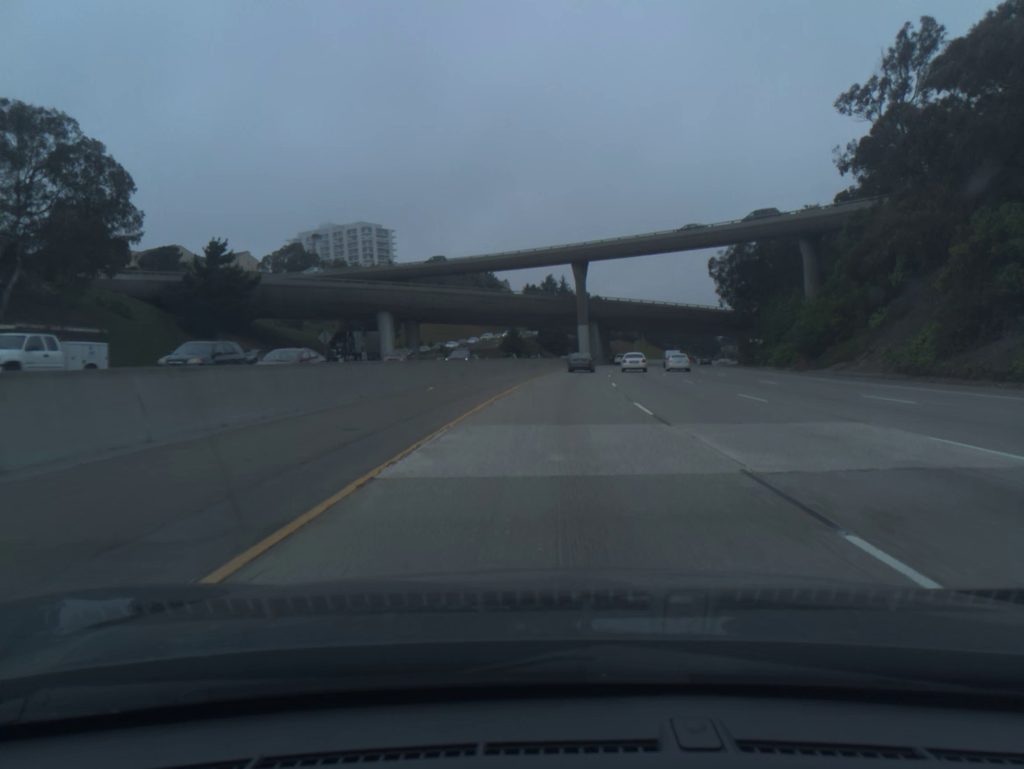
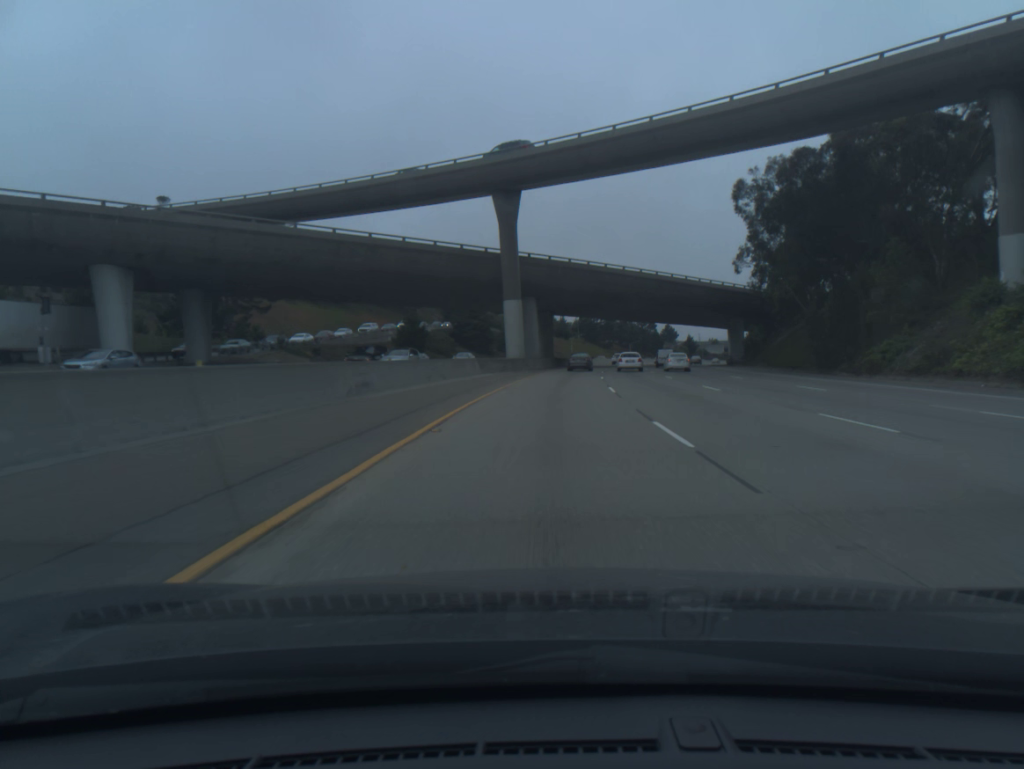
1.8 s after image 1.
(+2.3, +50.1) m; +5°
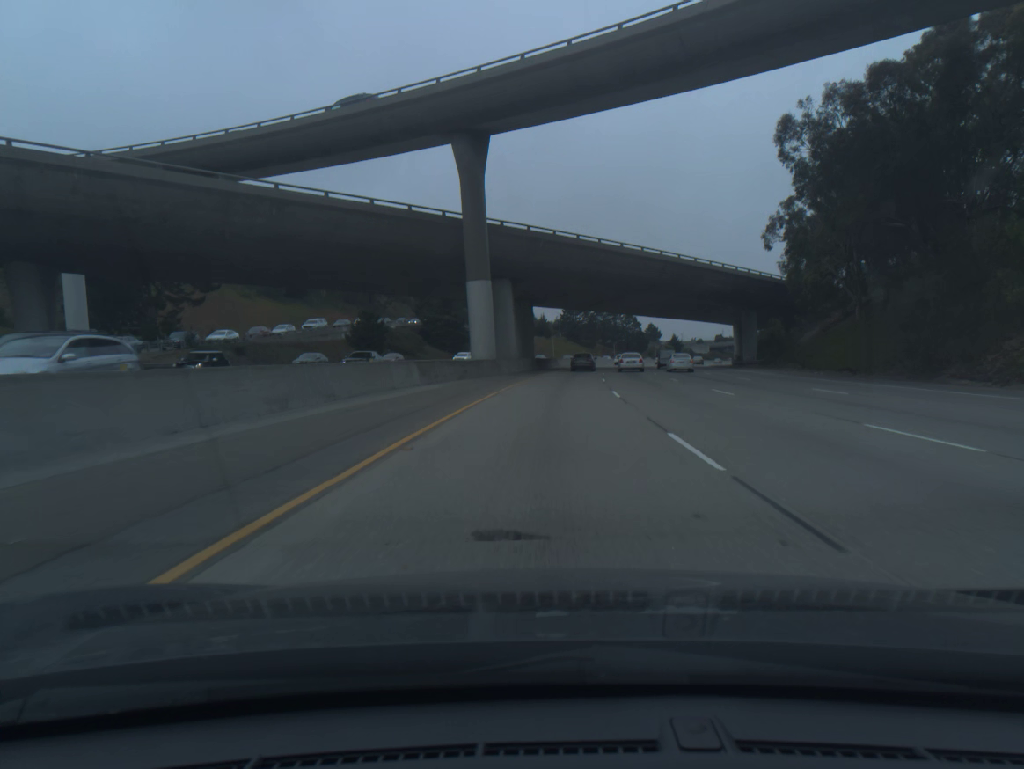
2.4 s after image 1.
(+0.2, +16.8) m; +1°
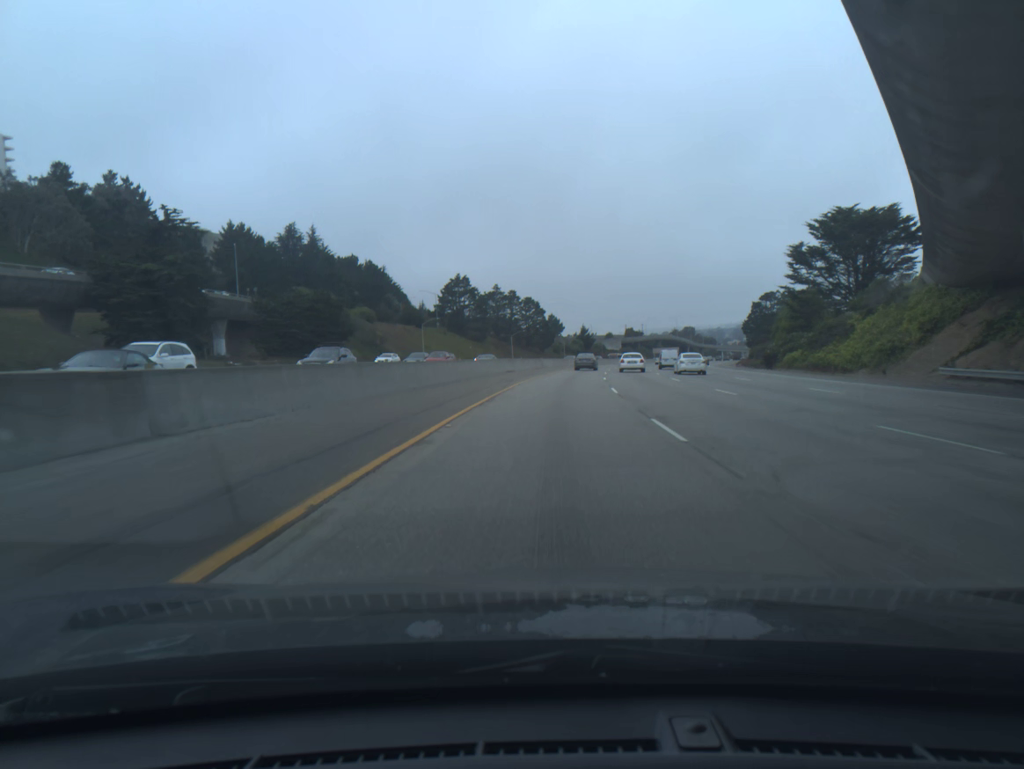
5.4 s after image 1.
(+5.6, +85.0) m; +8°
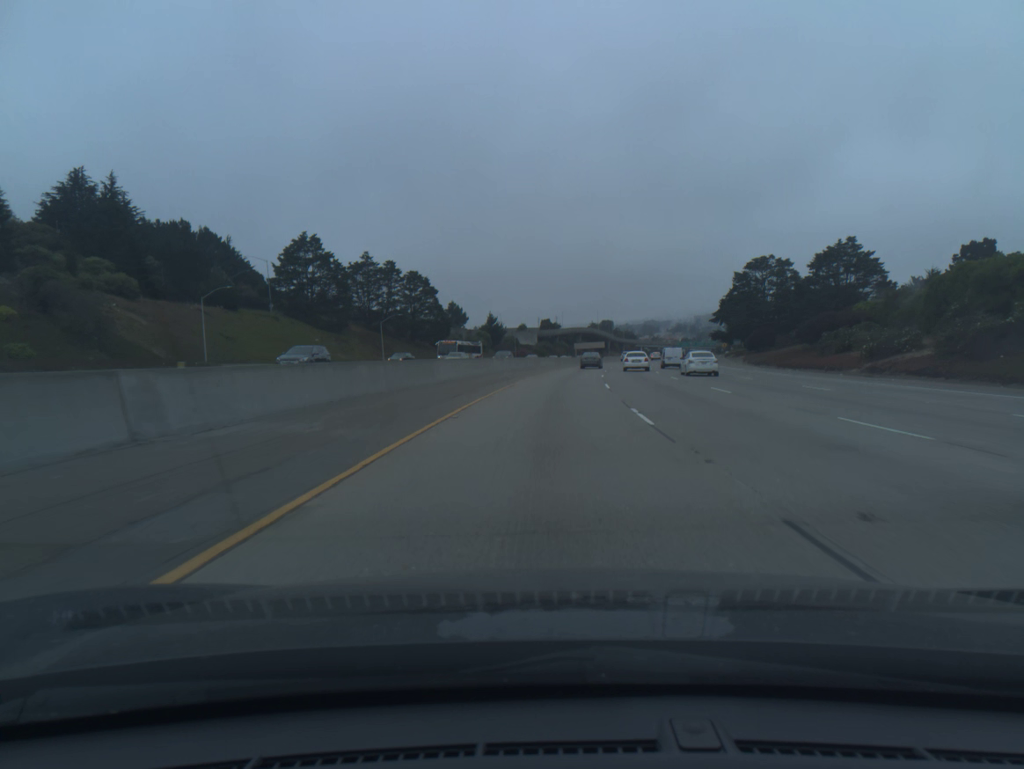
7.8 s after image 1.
(+4.2, +70.3) m; +7°
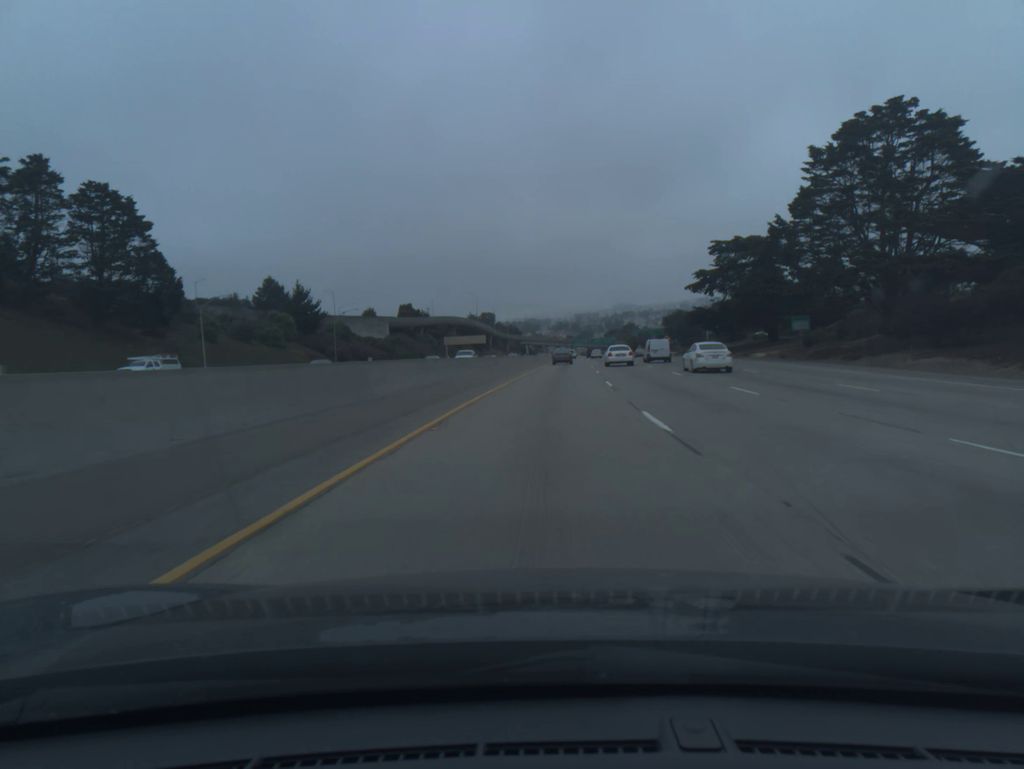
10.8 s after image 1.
(+6.6, +89.6) m; +9°
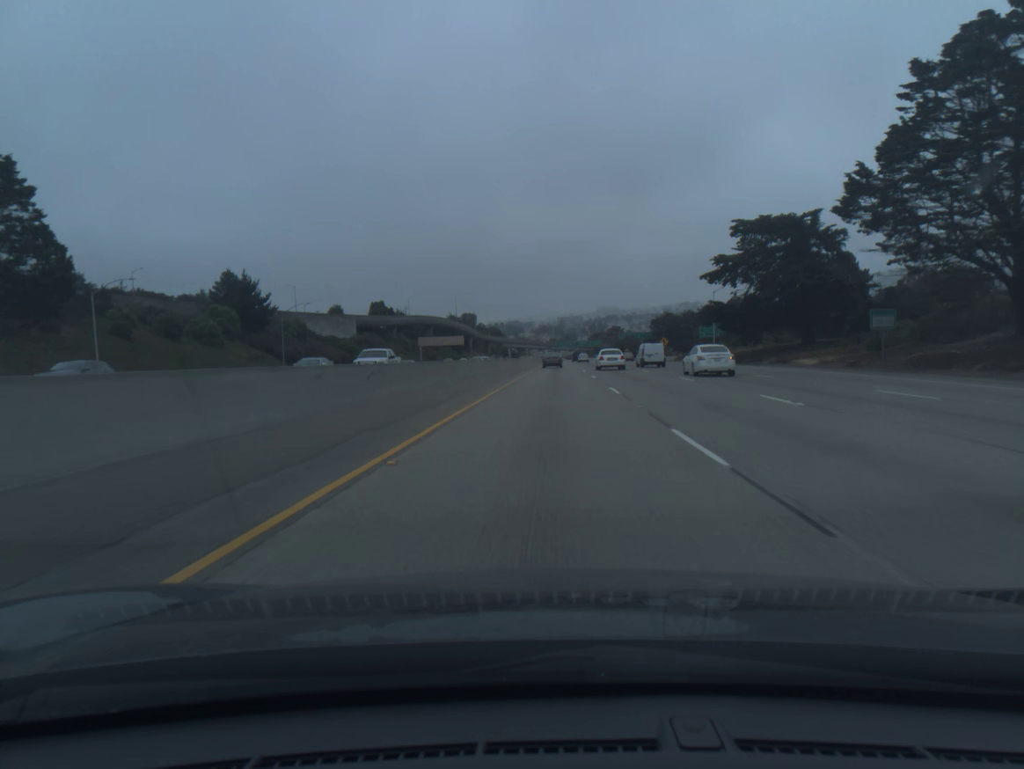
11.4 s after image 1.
(+0.2, +18.1) m; +1°
